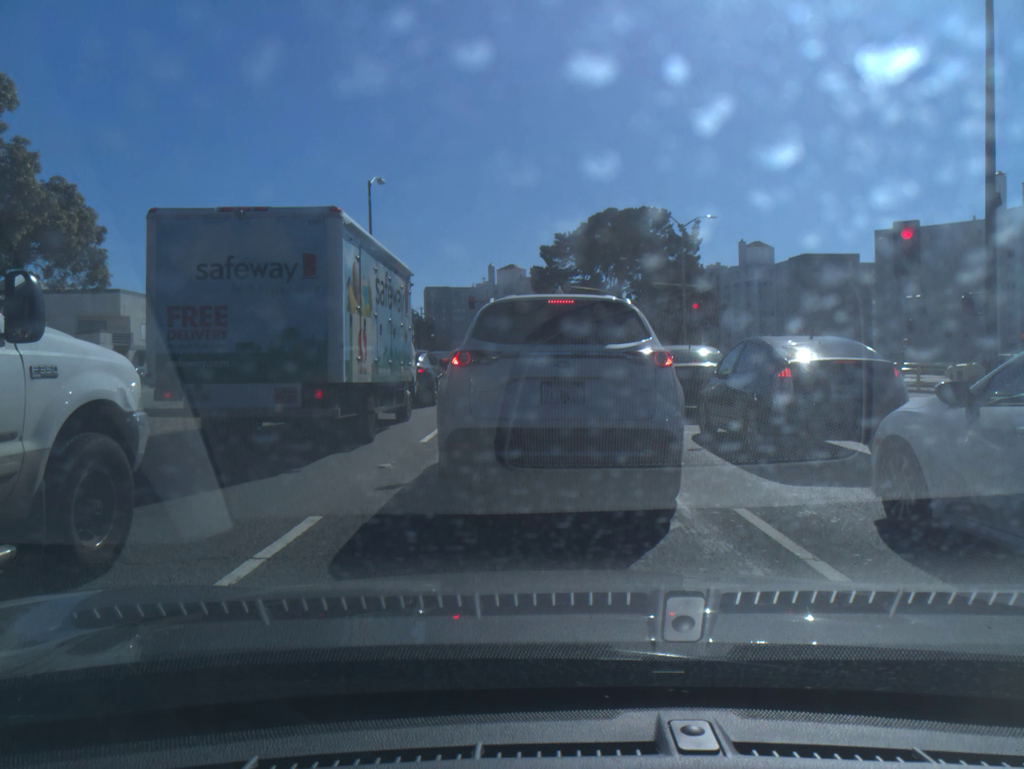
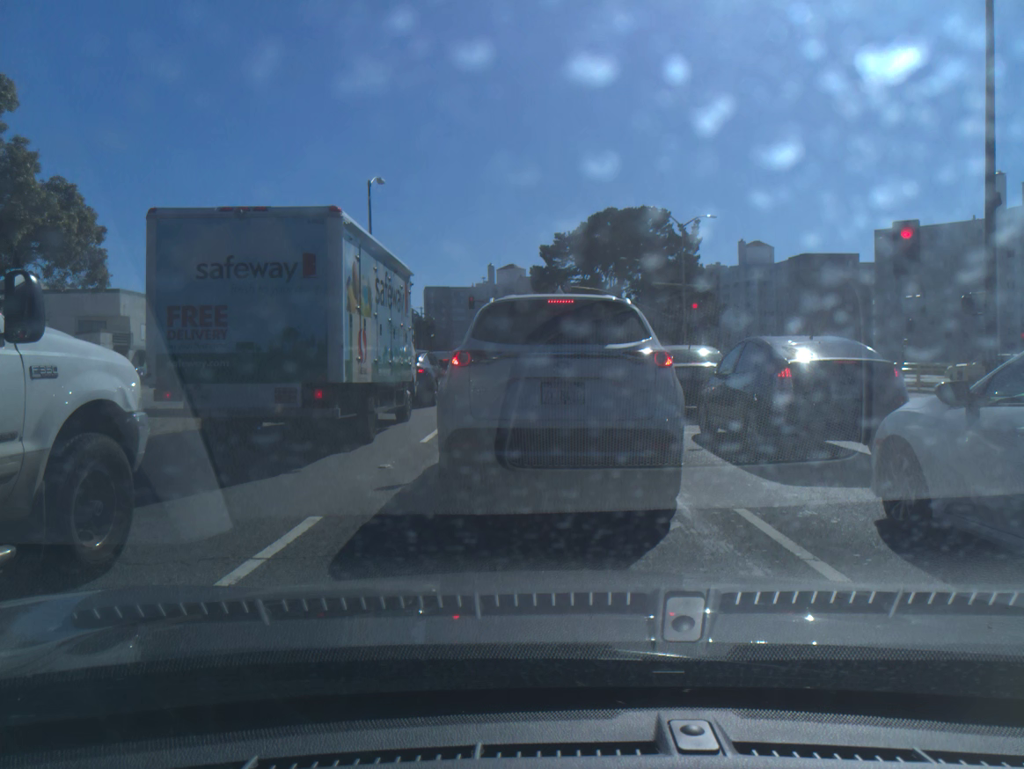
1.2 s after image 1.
(0.0, 0.0) m; 0°
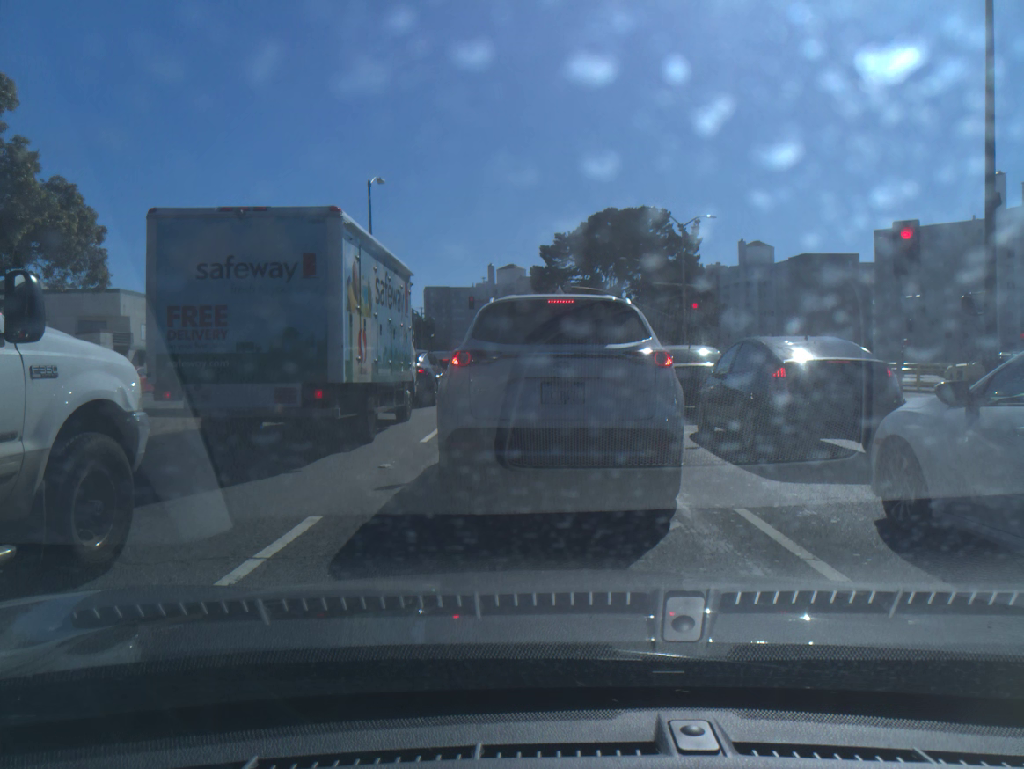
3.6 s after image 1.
(0.0, 0.0) m; 0°
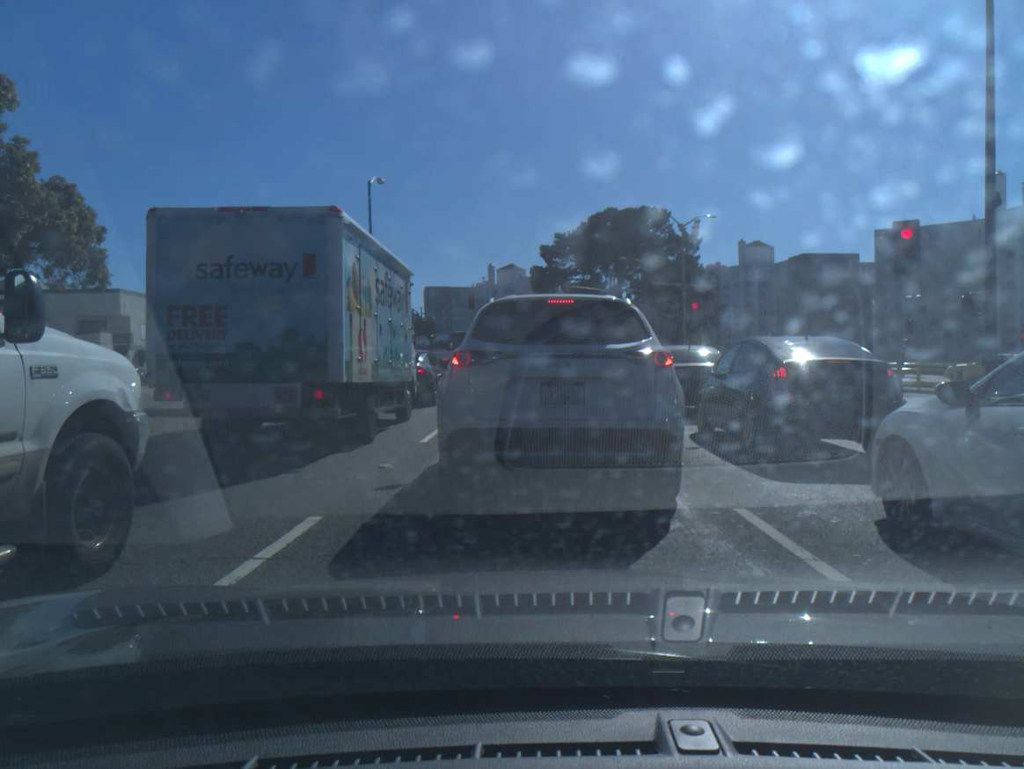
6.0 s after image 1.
(0.0, 0.0) m; 0°
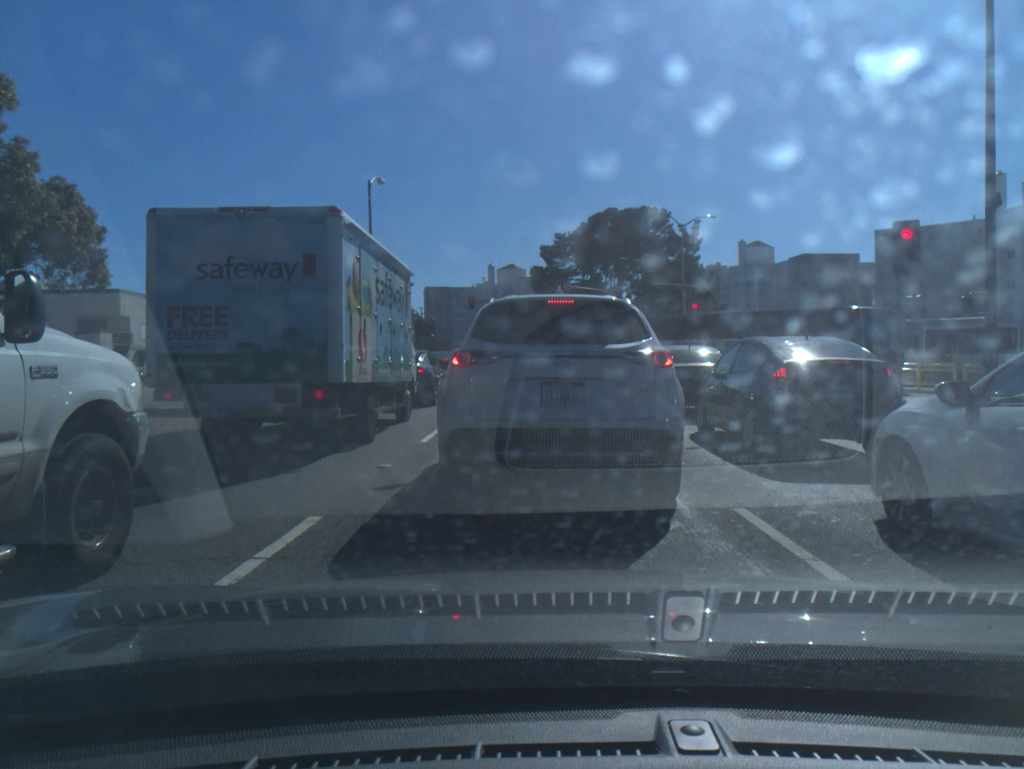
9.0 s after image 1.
(0.0, 0.0) m; 0°
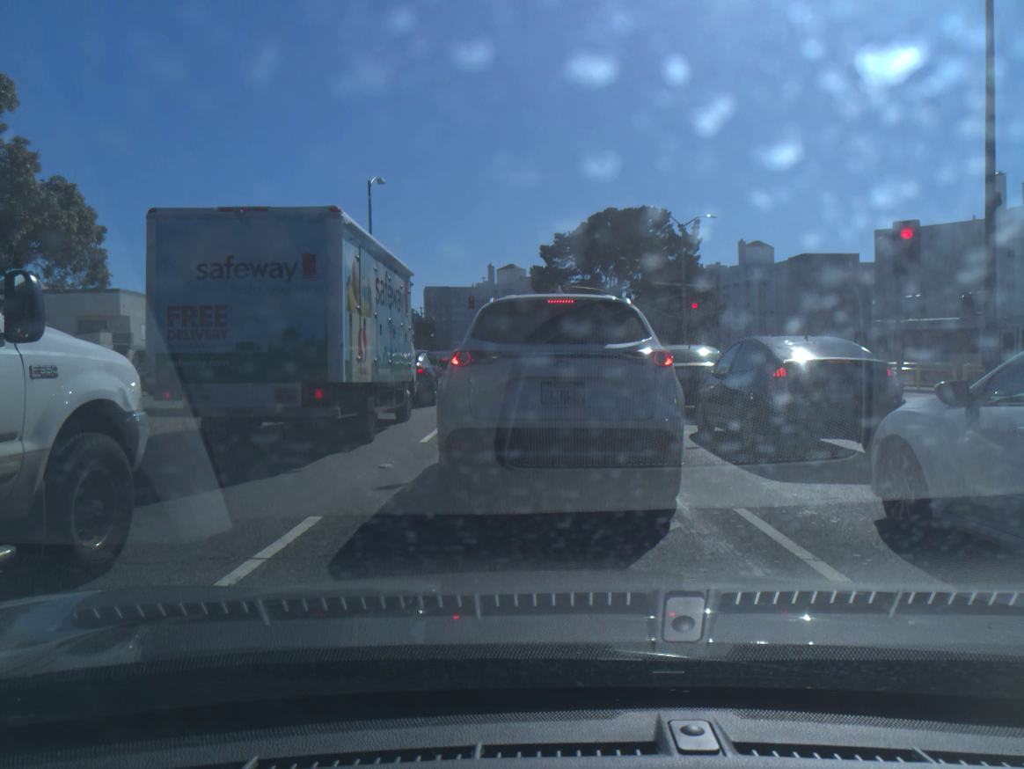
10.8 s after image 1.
(0.0, 0.0) m; 0°
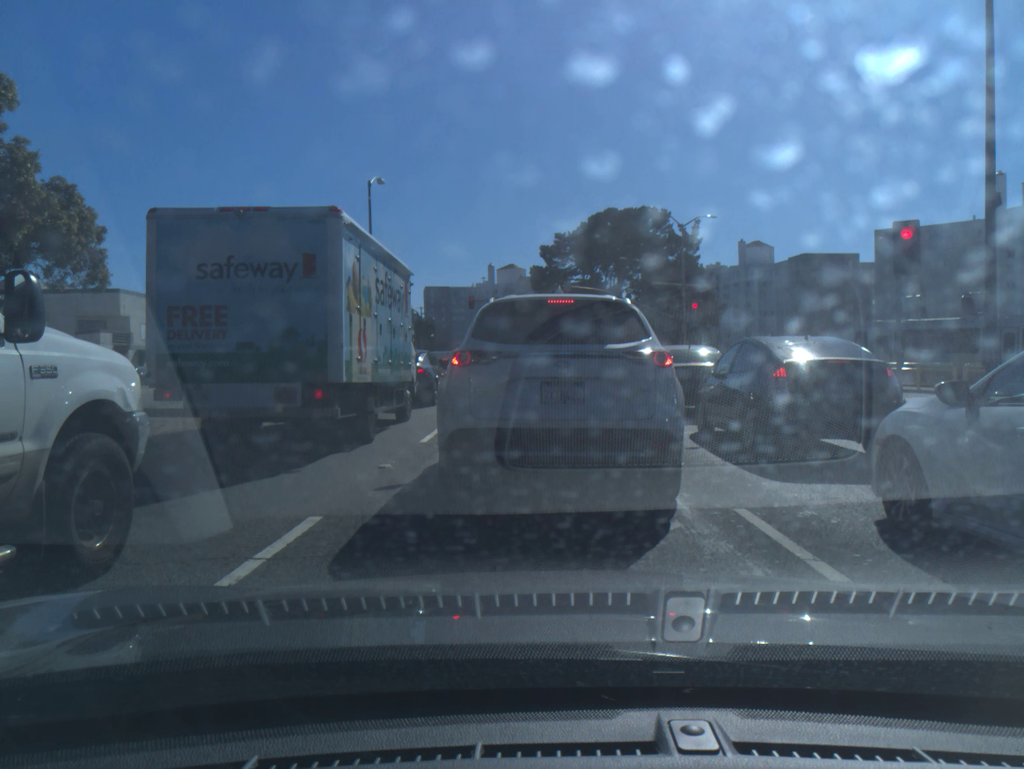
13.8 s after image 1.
(0.0, 0.0) m; 0°
